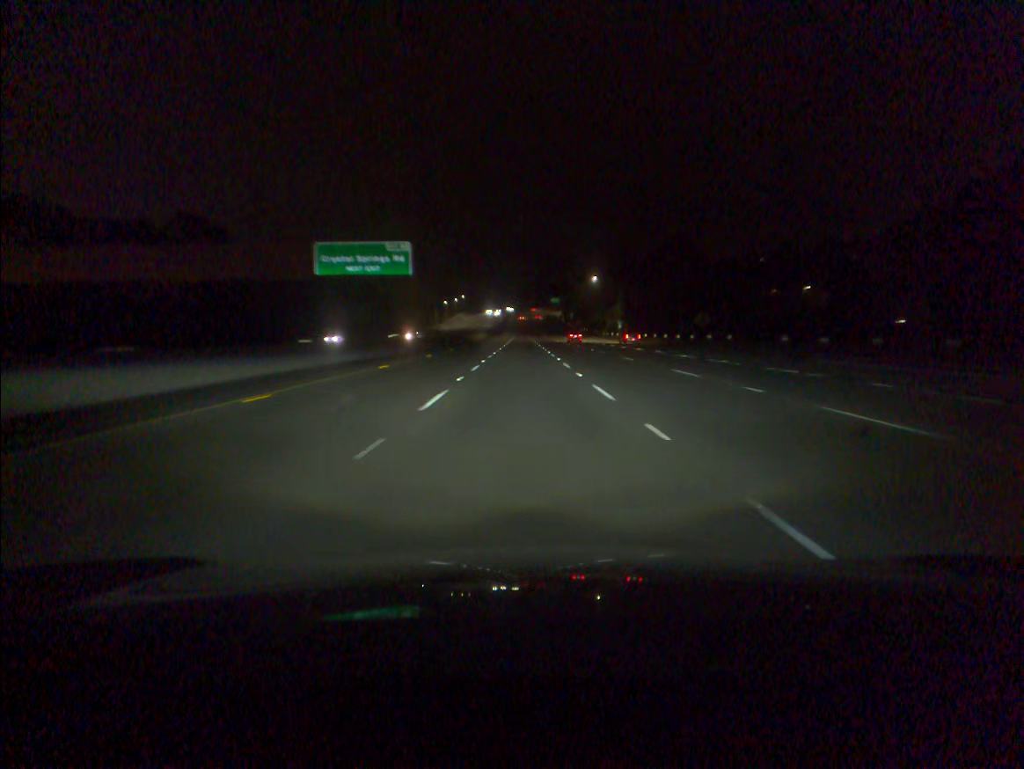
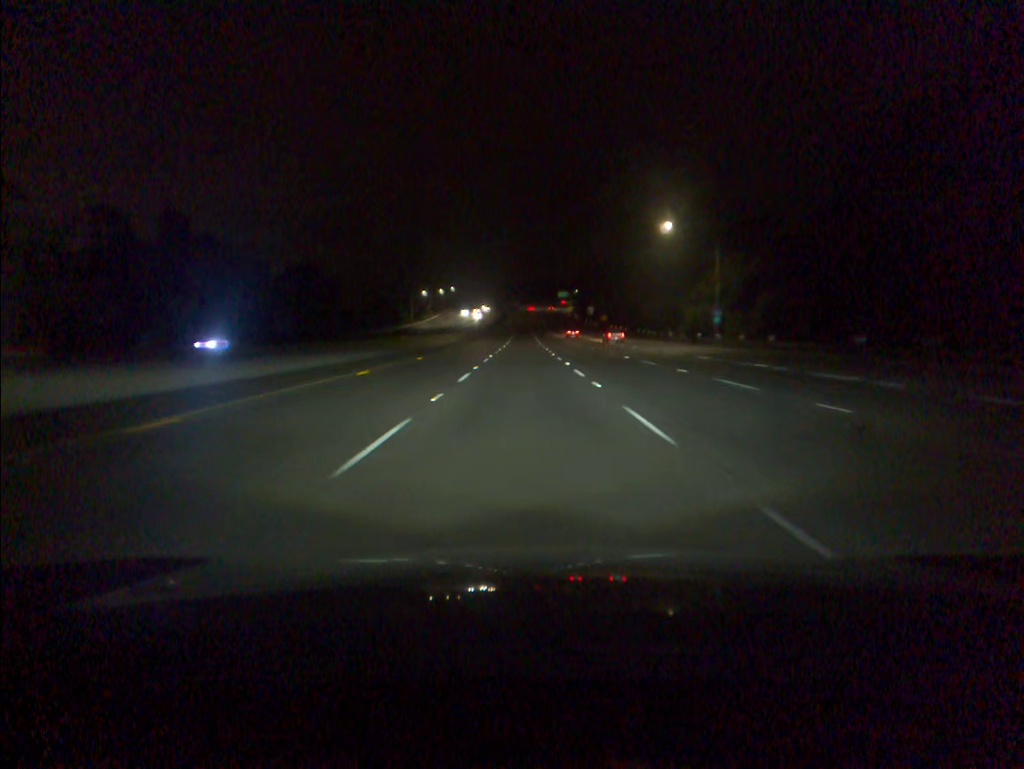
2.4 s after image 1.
(-0.2, +77.5) m; 0°
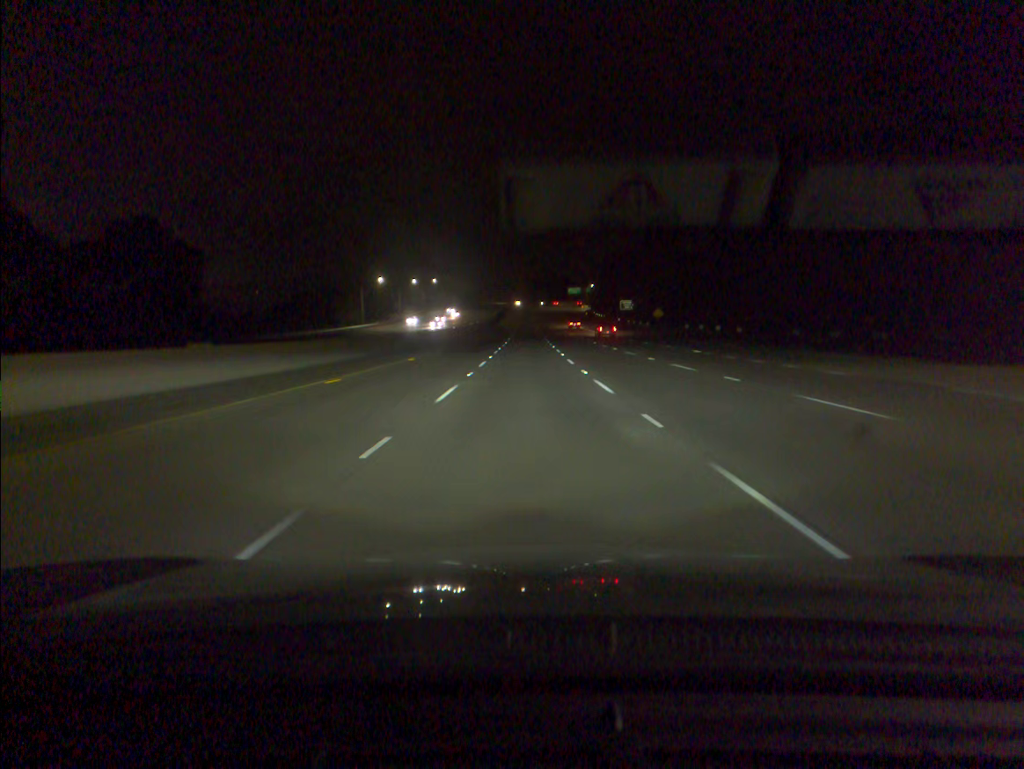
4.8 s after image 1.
(-0.1, +77.8) m; 0°
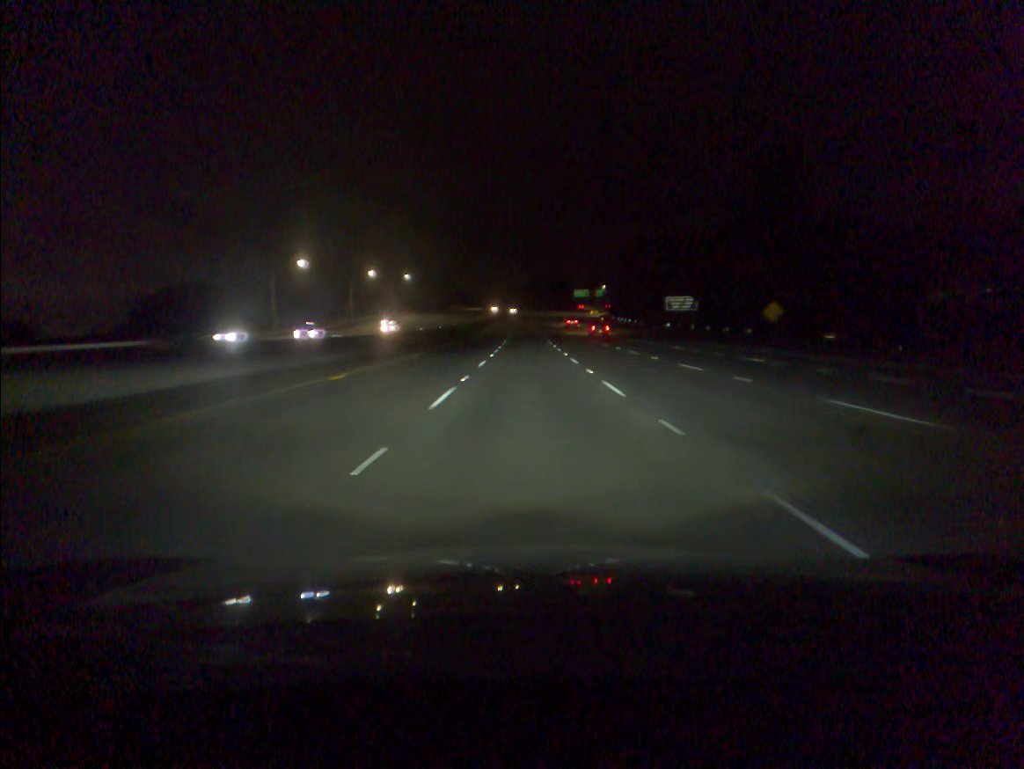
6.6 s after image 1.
(+0.1, +58.2) m; 0°
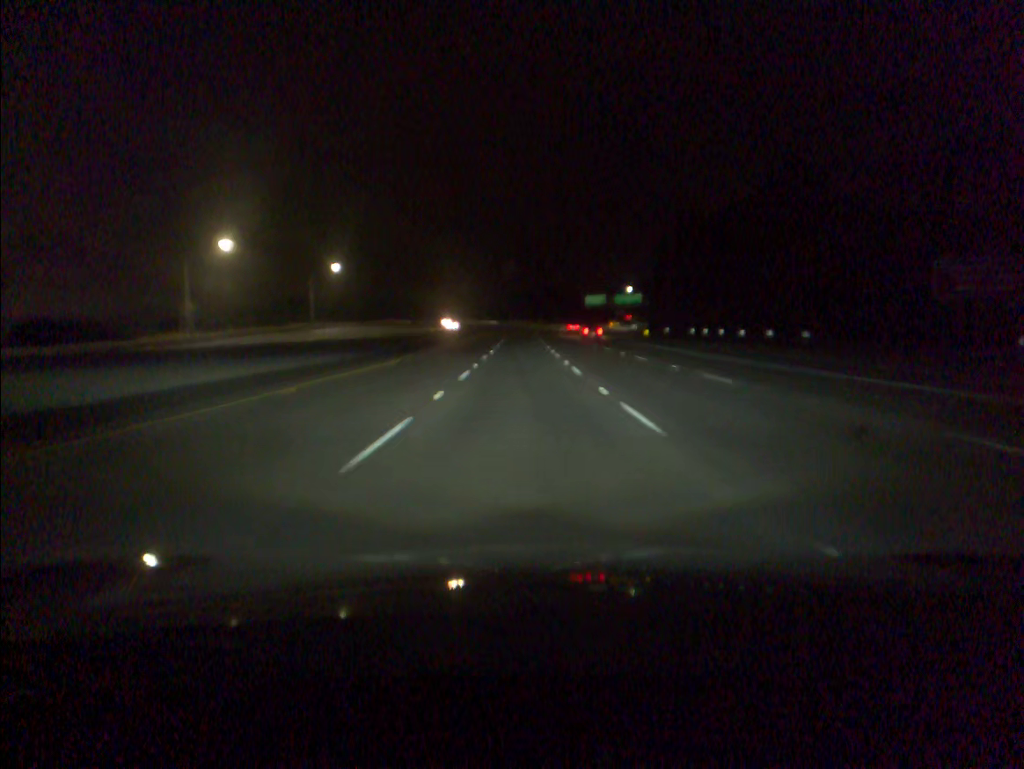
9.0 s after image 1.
(+0.2, +76.9) m; 0°
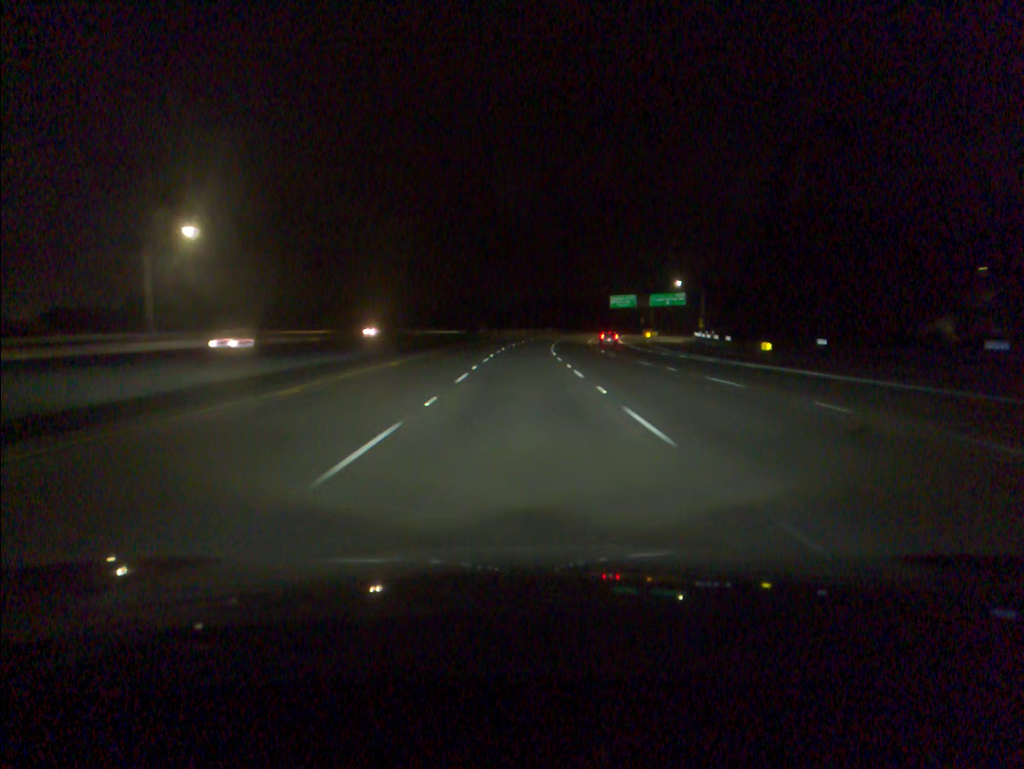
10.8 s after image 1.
(-0.1, +57.6) m; 0°
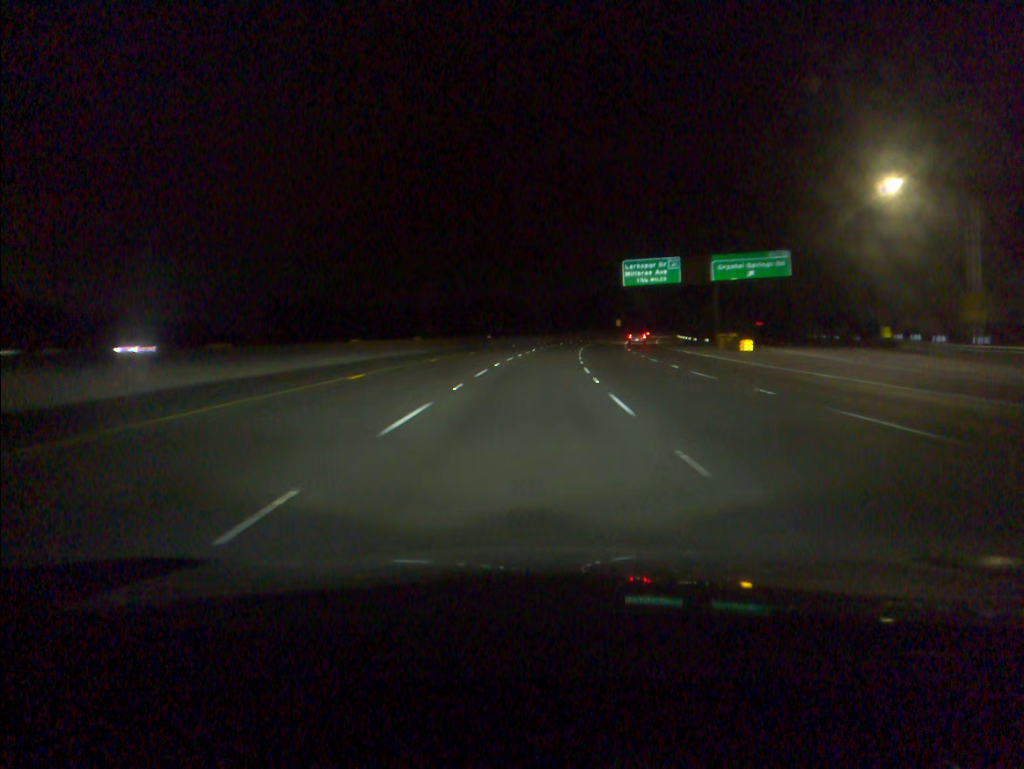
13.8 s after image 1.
(+2.4, +95.8) m; +5°
